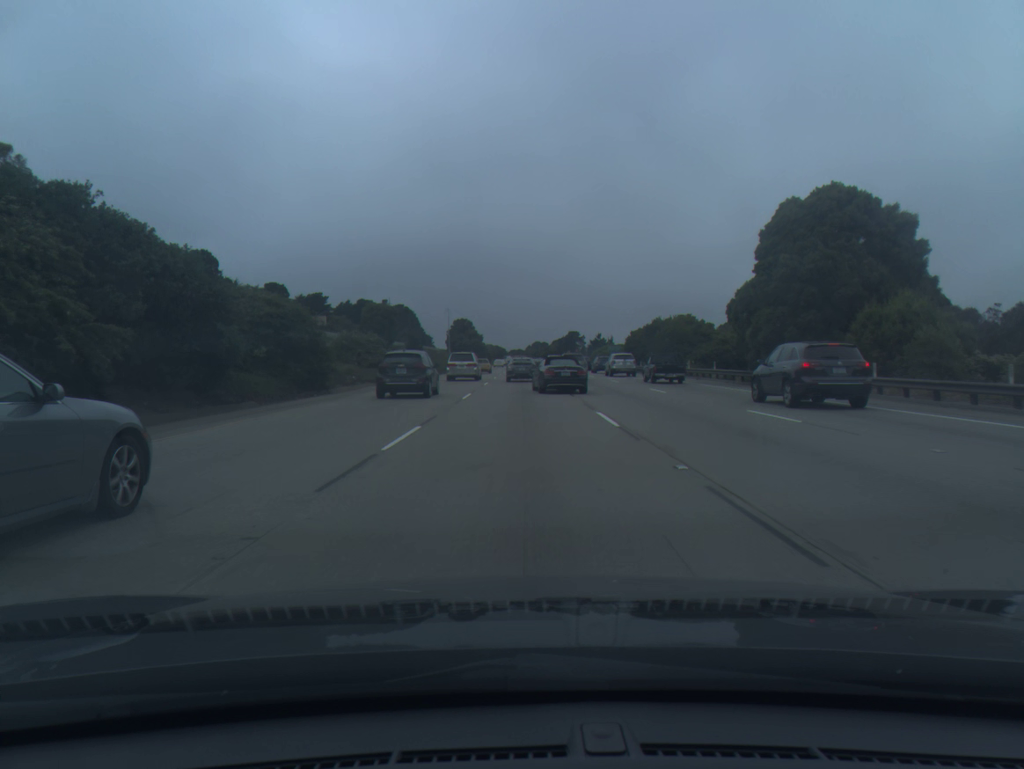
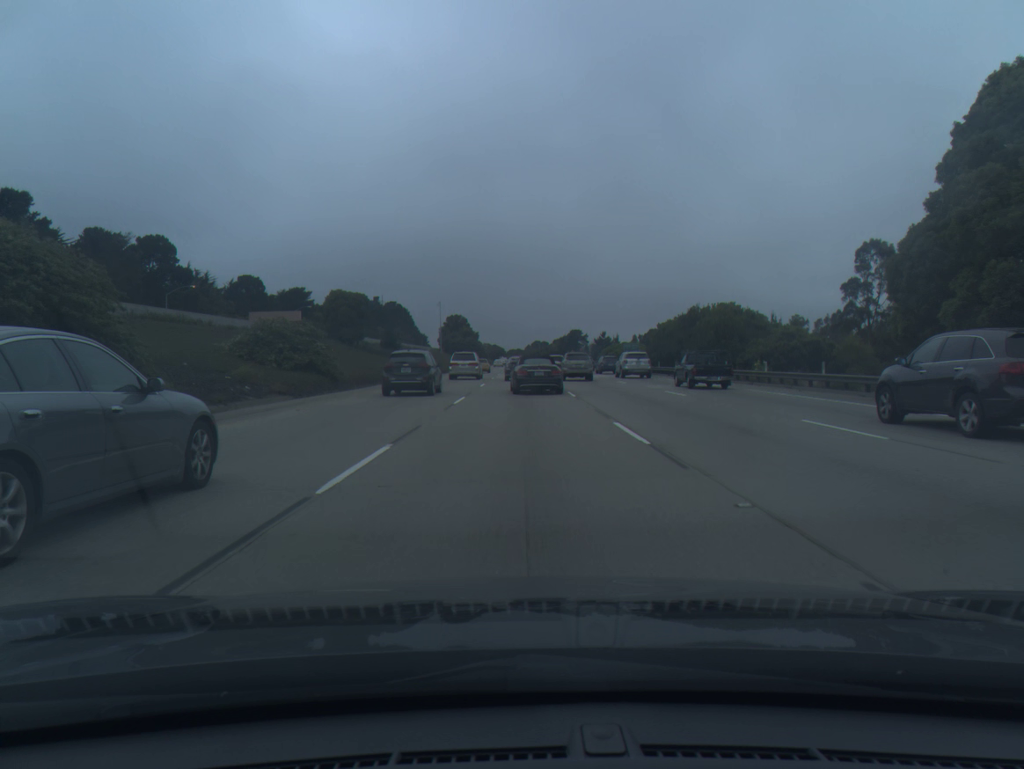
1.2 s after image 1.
(0.0, +18.1) m; 0°
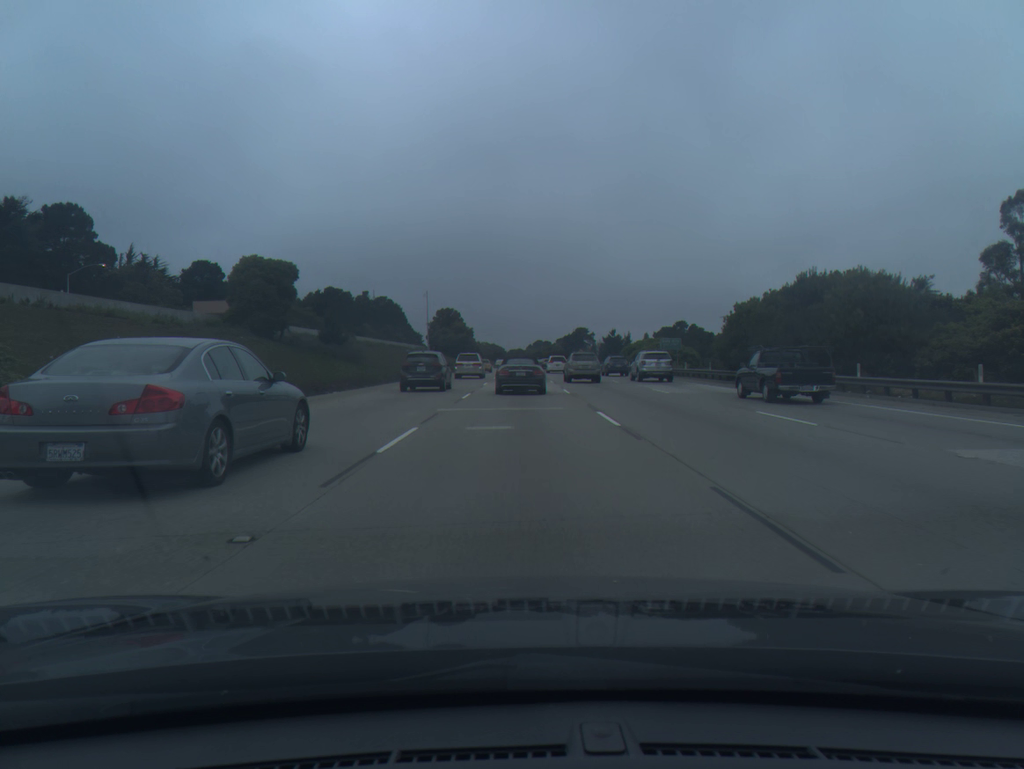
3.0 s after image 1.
(0.0, +26.3) m; 0°
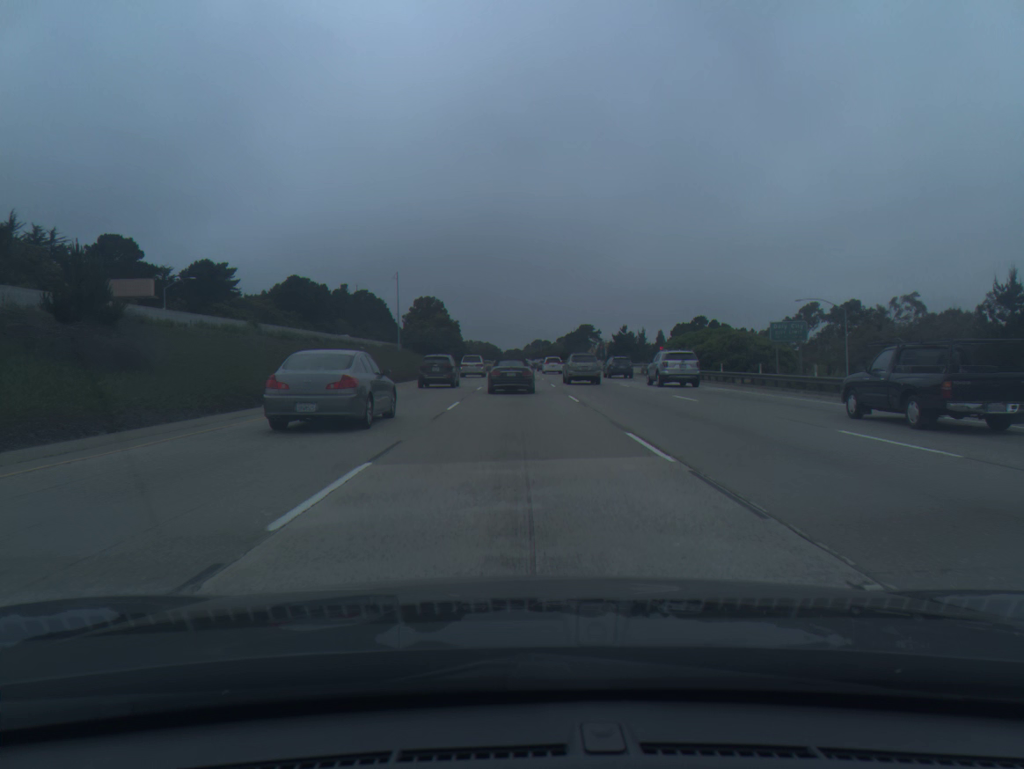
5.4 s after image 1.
(0.0, +33.9) m; 0°
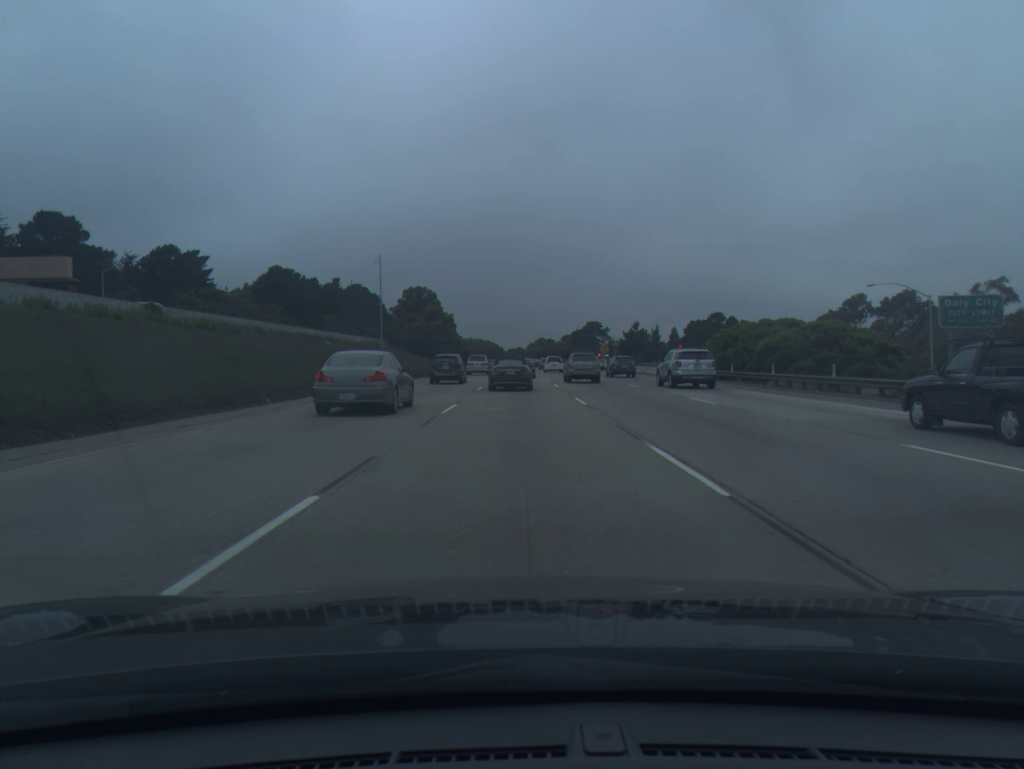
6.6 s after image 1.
(0.0, +16.9) m; 0°
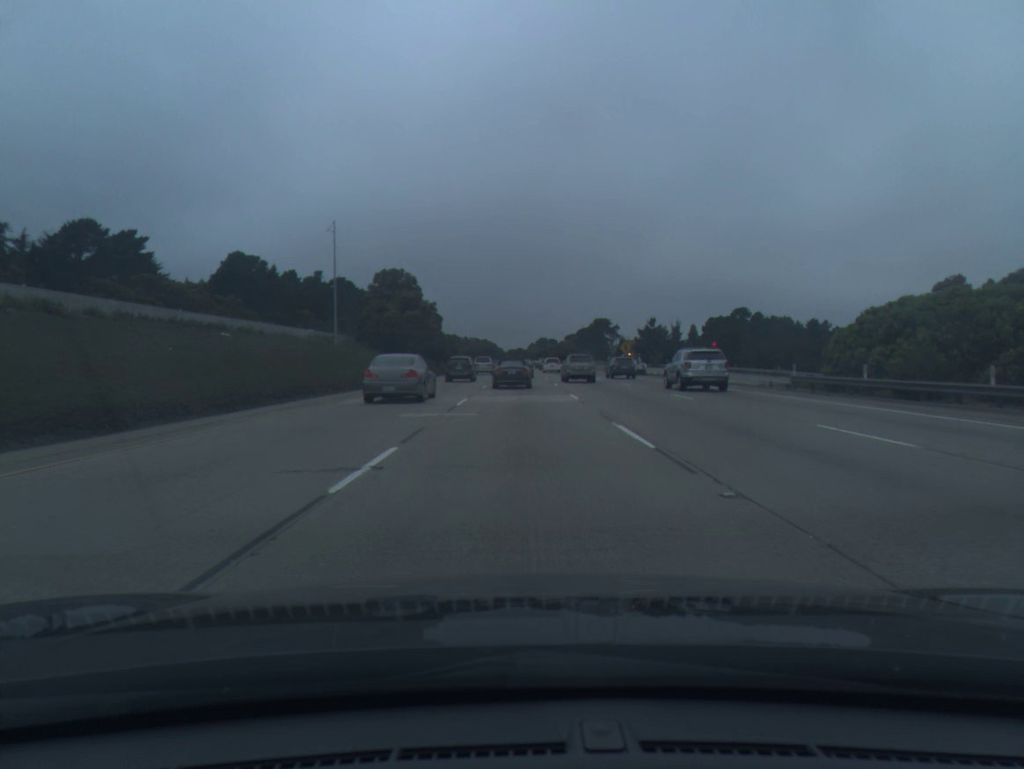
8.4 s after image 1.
(-0.1, +25.6) m; 0°
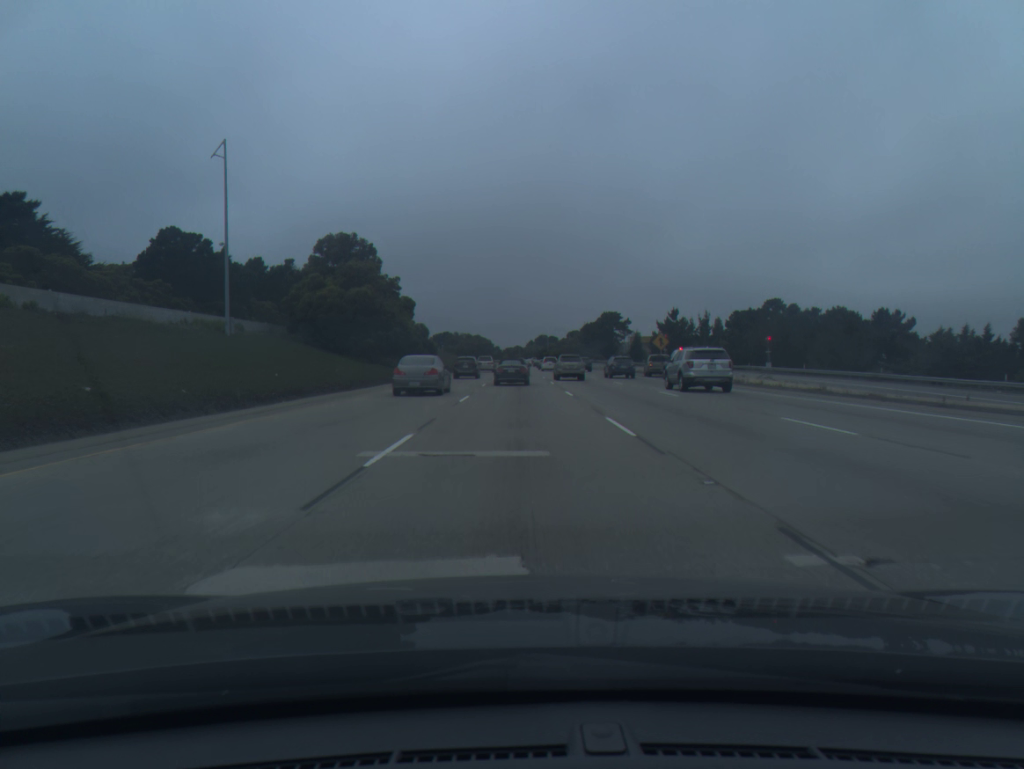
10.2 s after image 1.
(+0.1, +27.1) m; 0°
